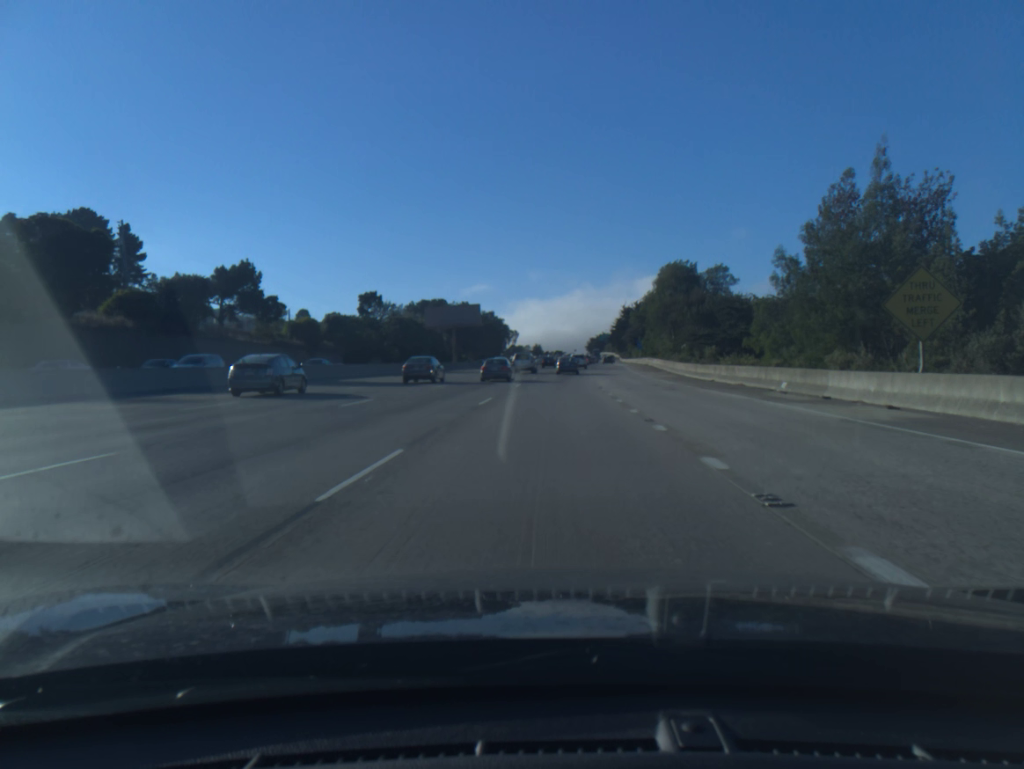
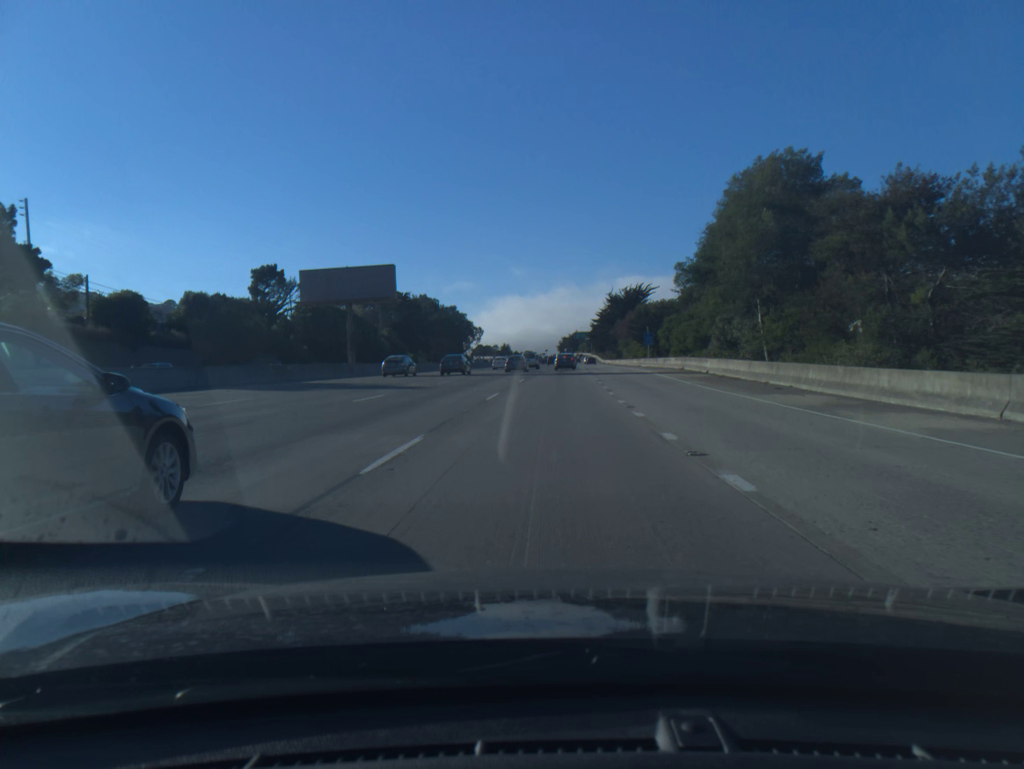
(+0.8, +42.0) m; +2°
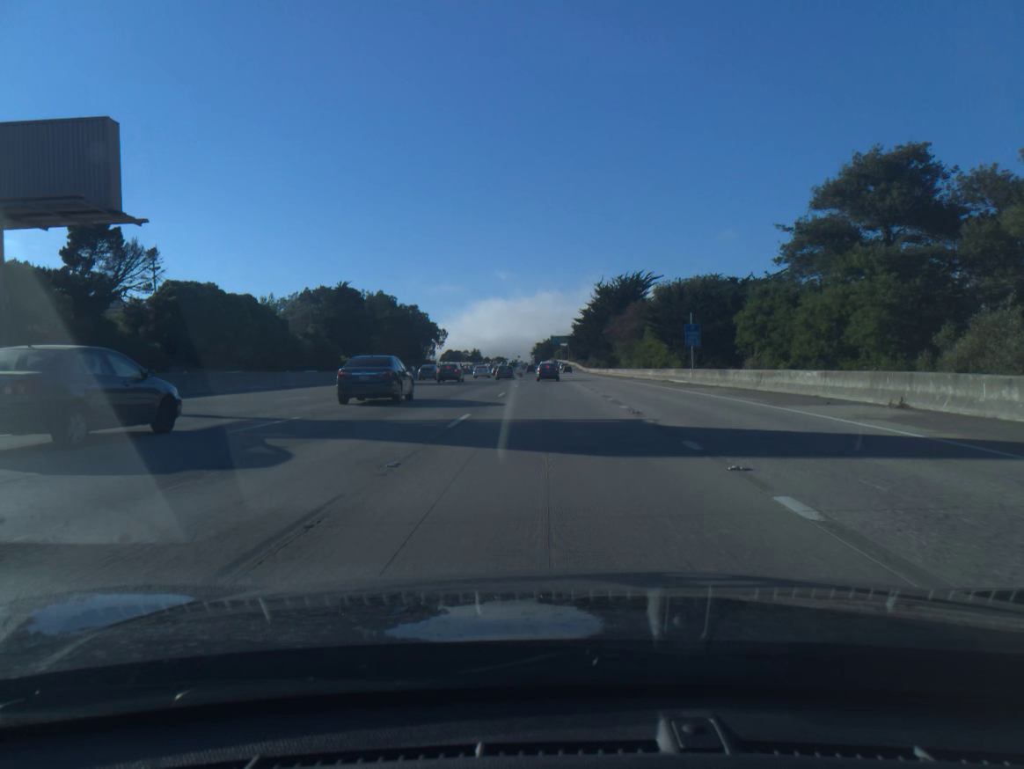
(+0.6, +37.7) m; +2°
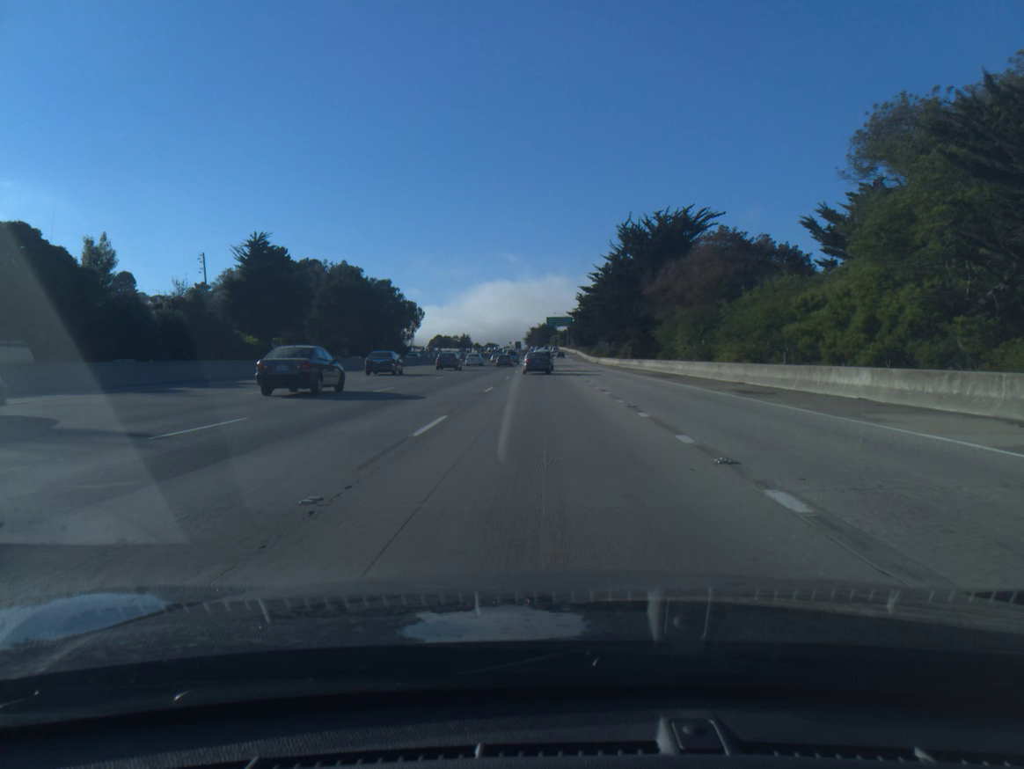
(+0.4, +46.2) m; 0°
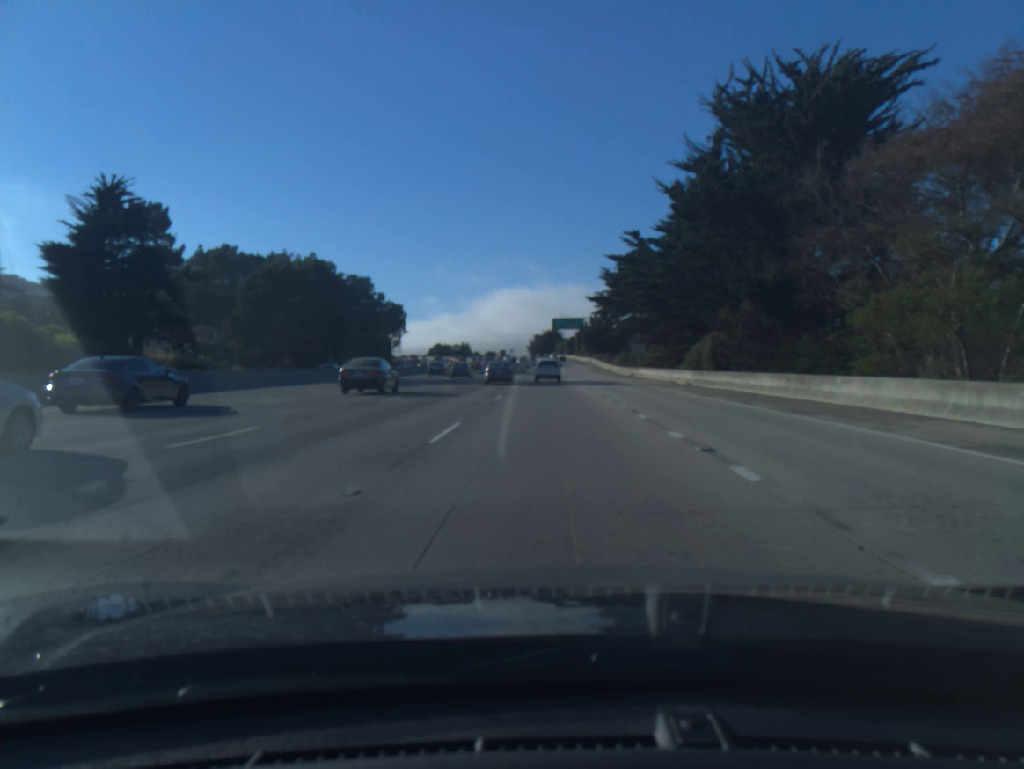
(0.0, +43.5) m; 0°
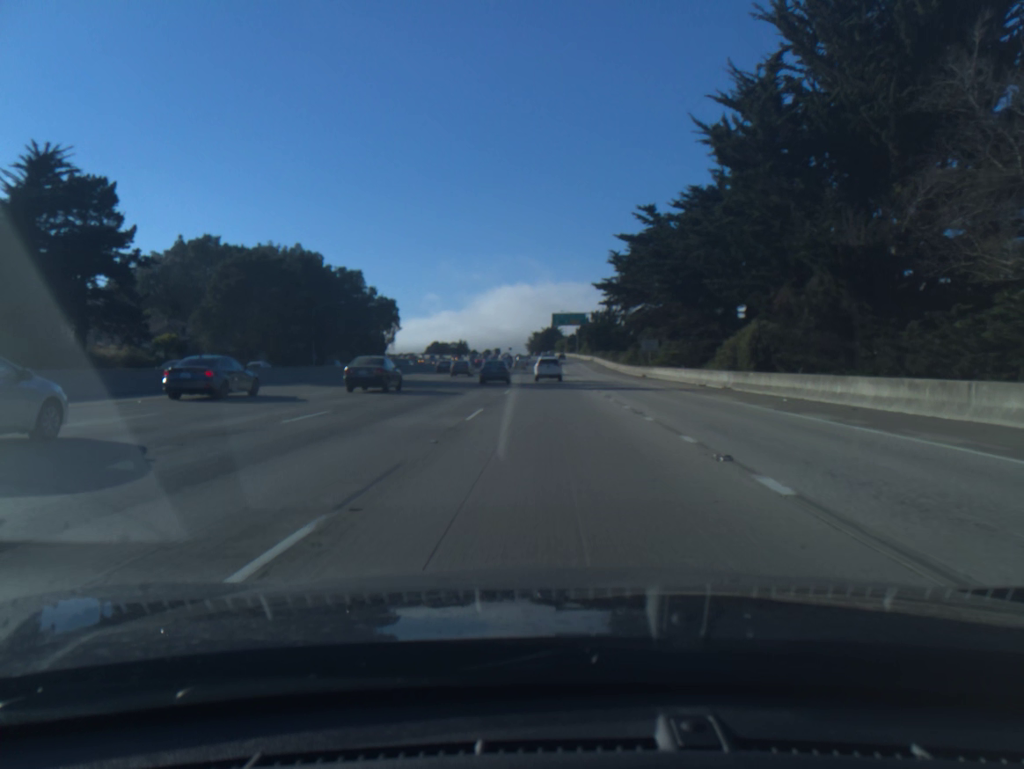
(0.0, +9.8) m; 0°
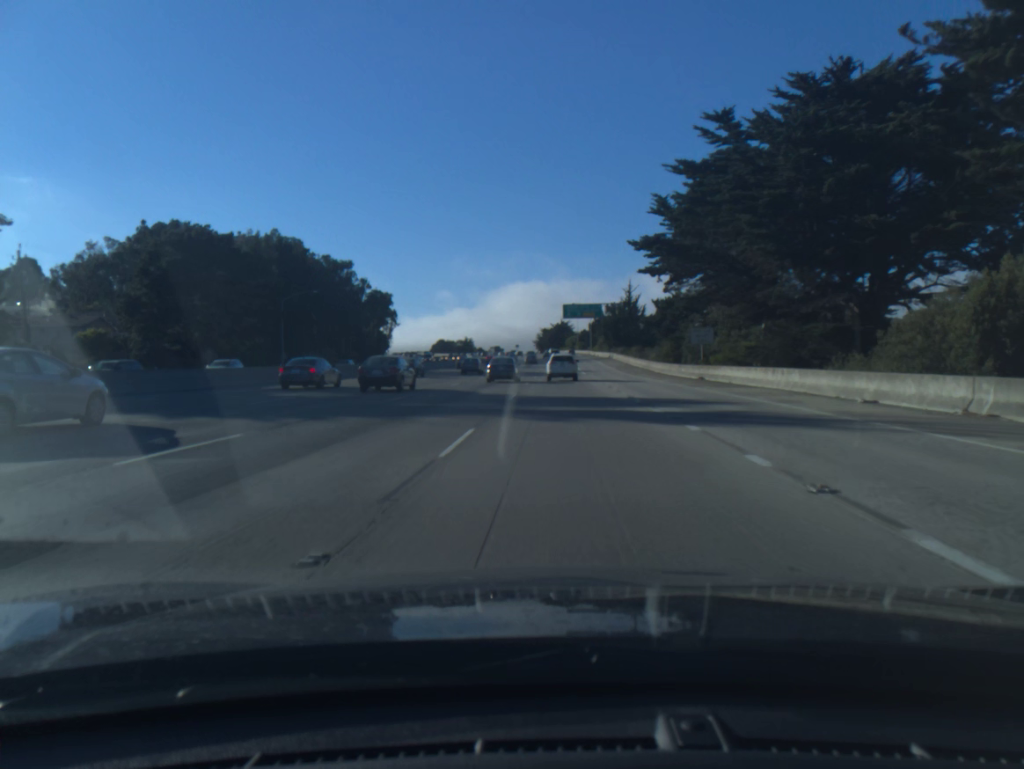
(-0.1, +21.1) m; -1°
